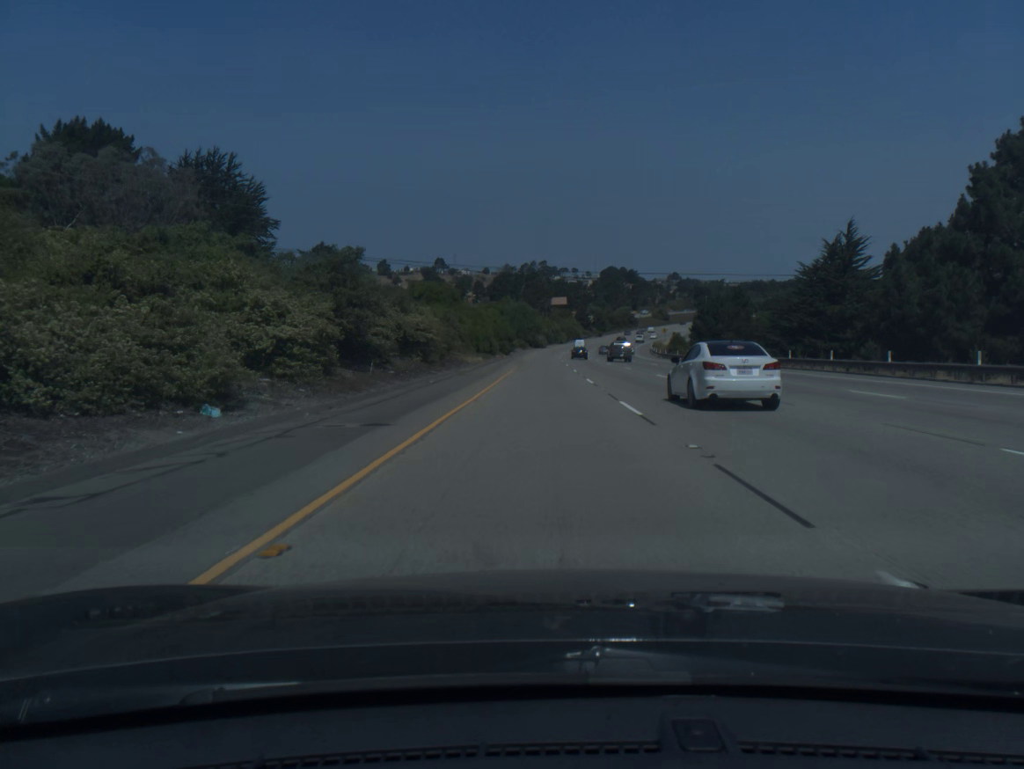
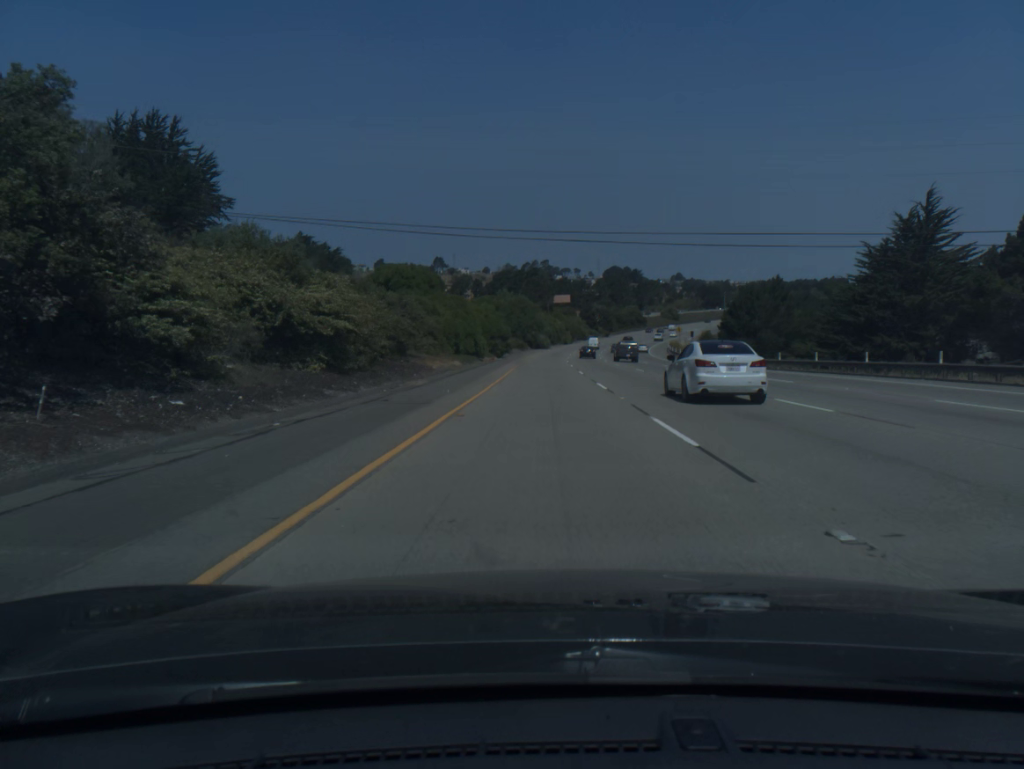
(0.0, +19.7) m; 0°
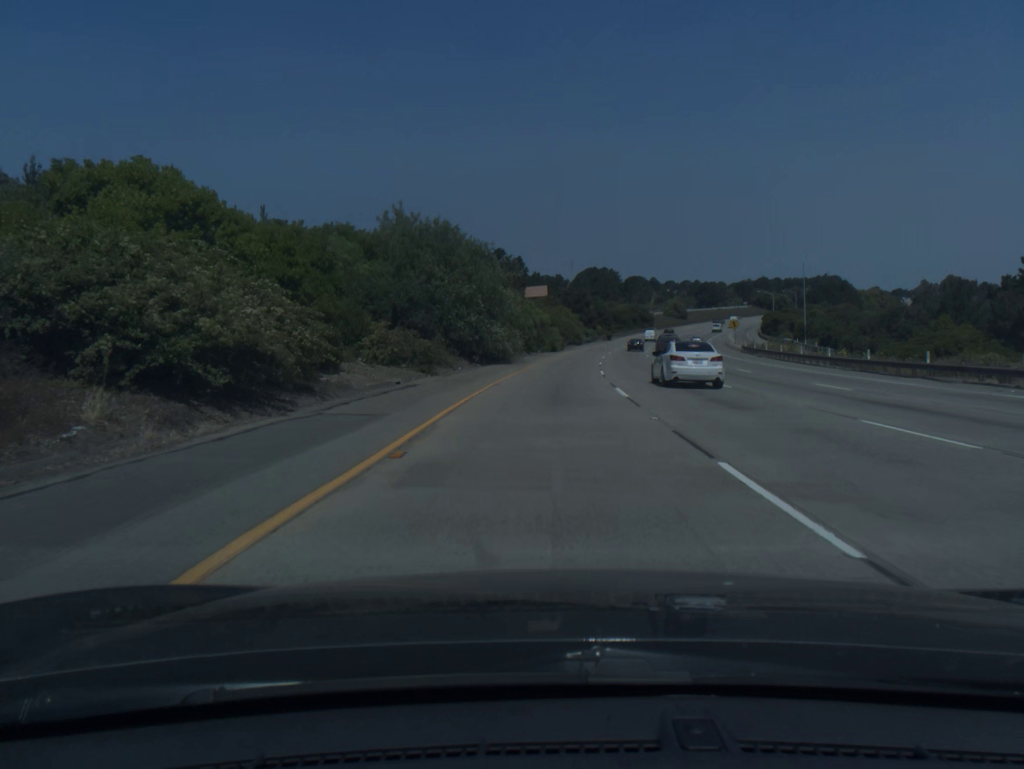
(+0.5, +78.5) m; +2°
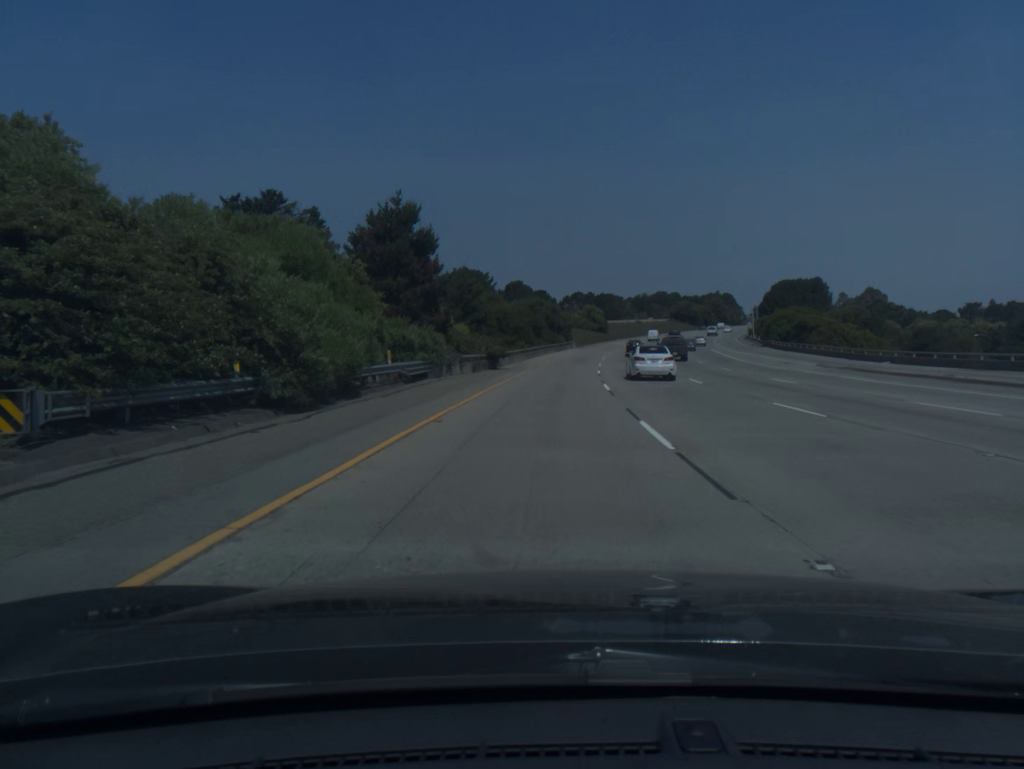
(+7.6, +97.0) m; +9°
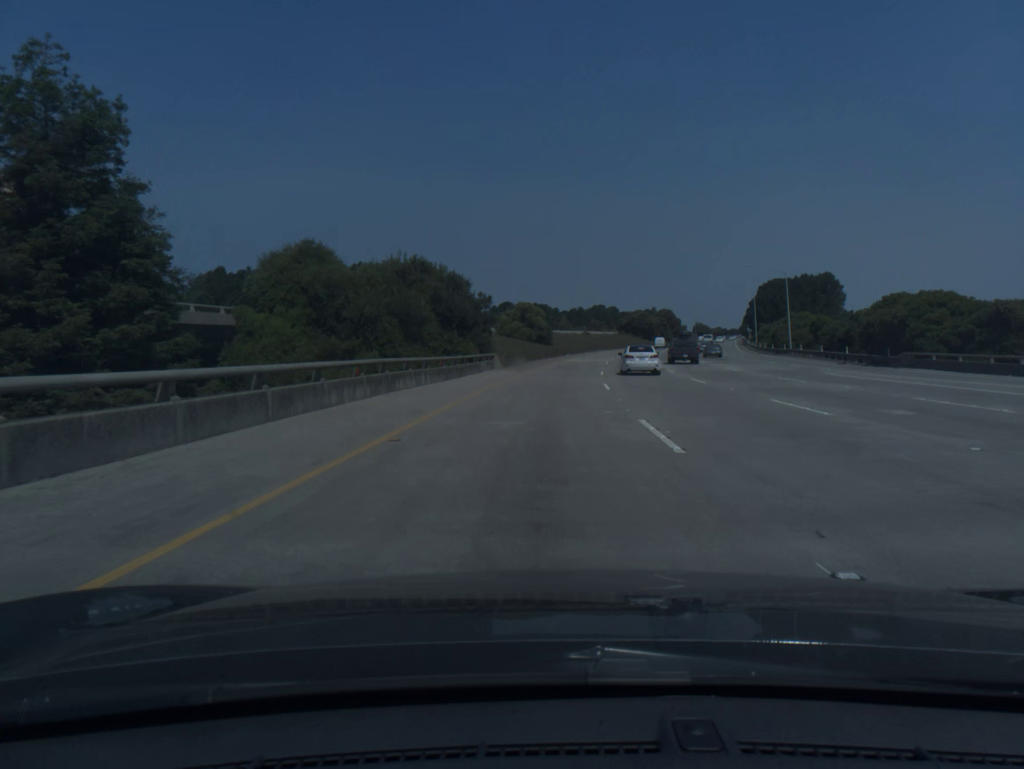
(+2.6, +58.0) m; +5°
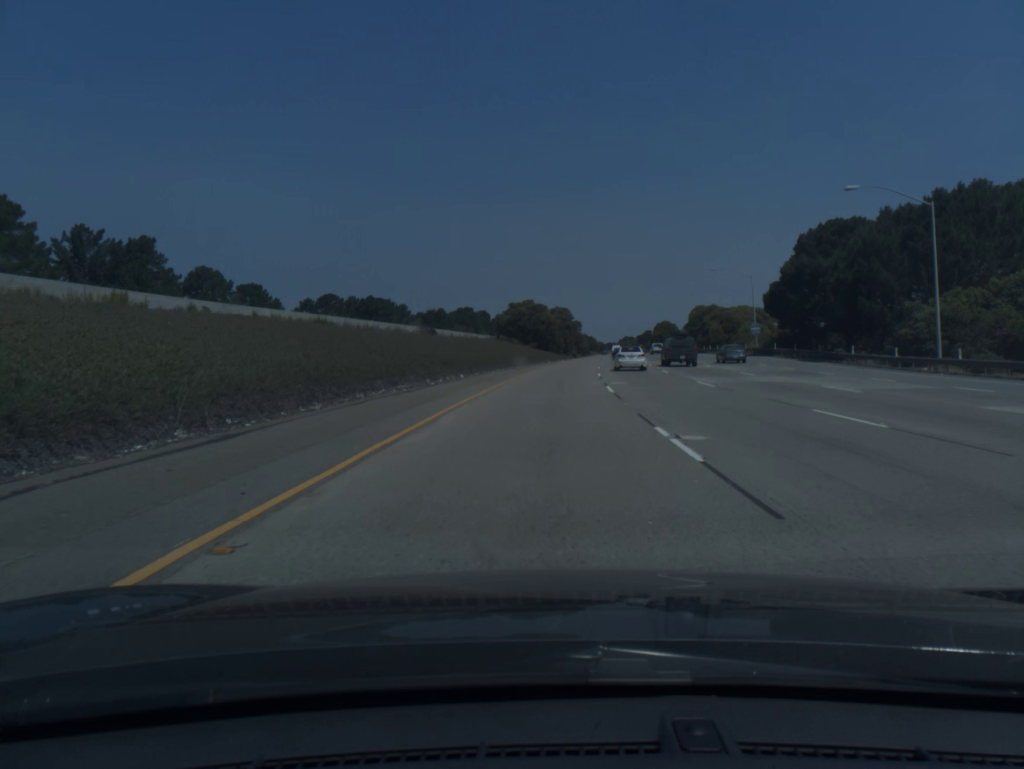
(+7.7, +95.5) m; +9°
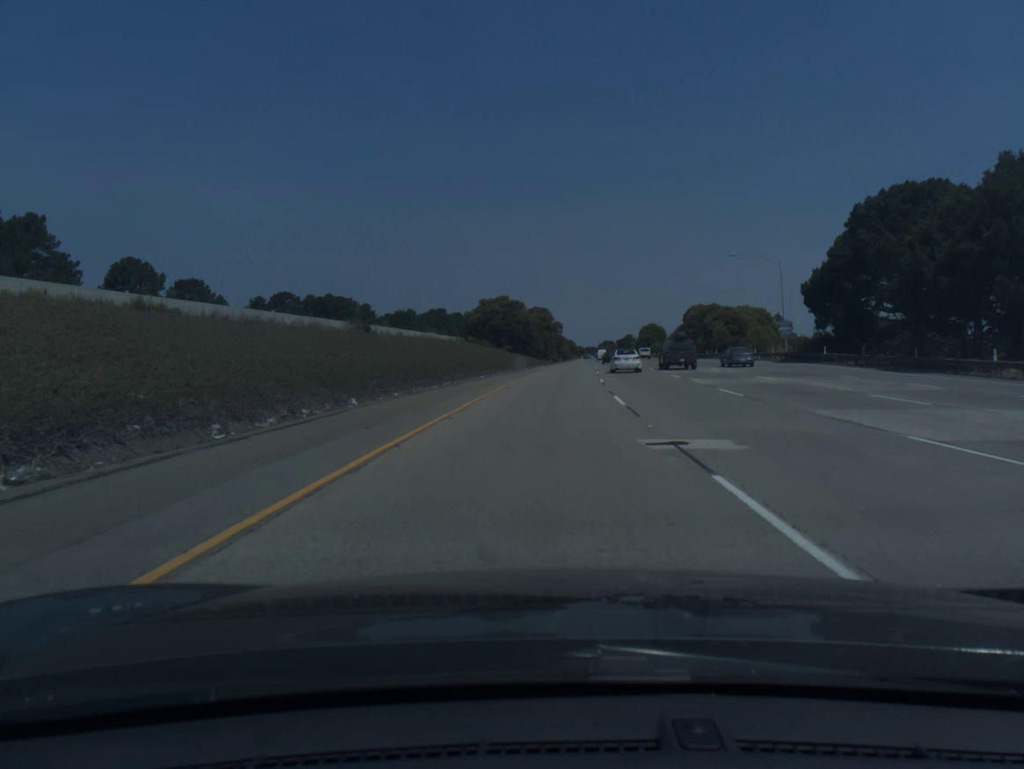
(+0.3, +19.2) m; +2°
